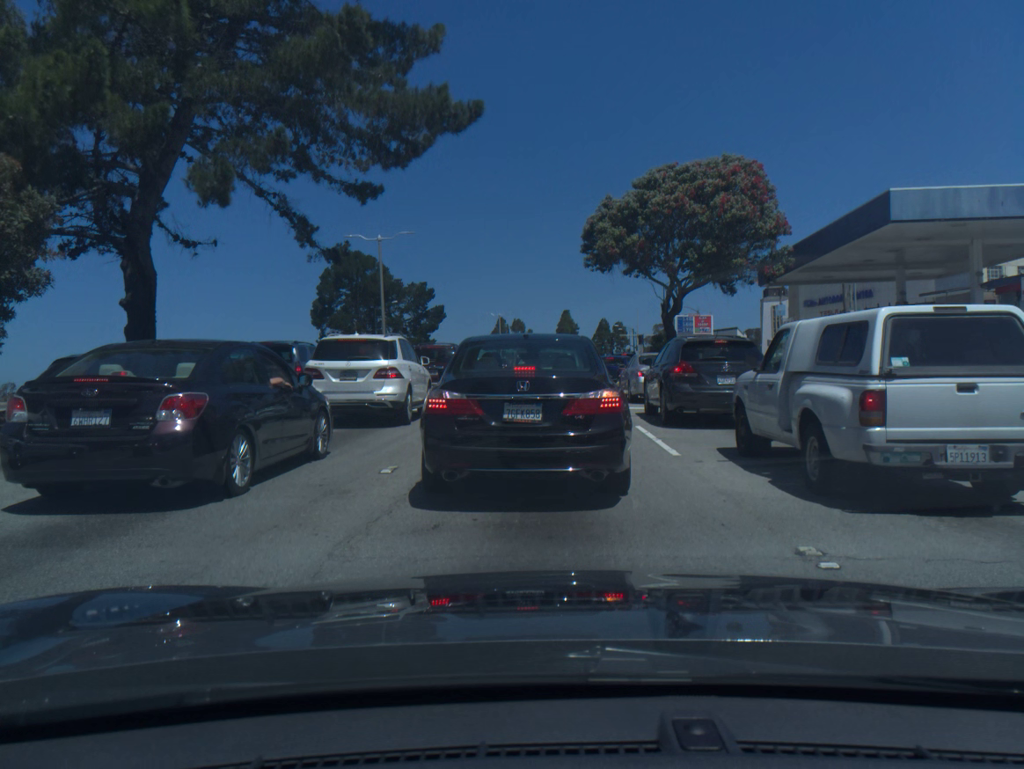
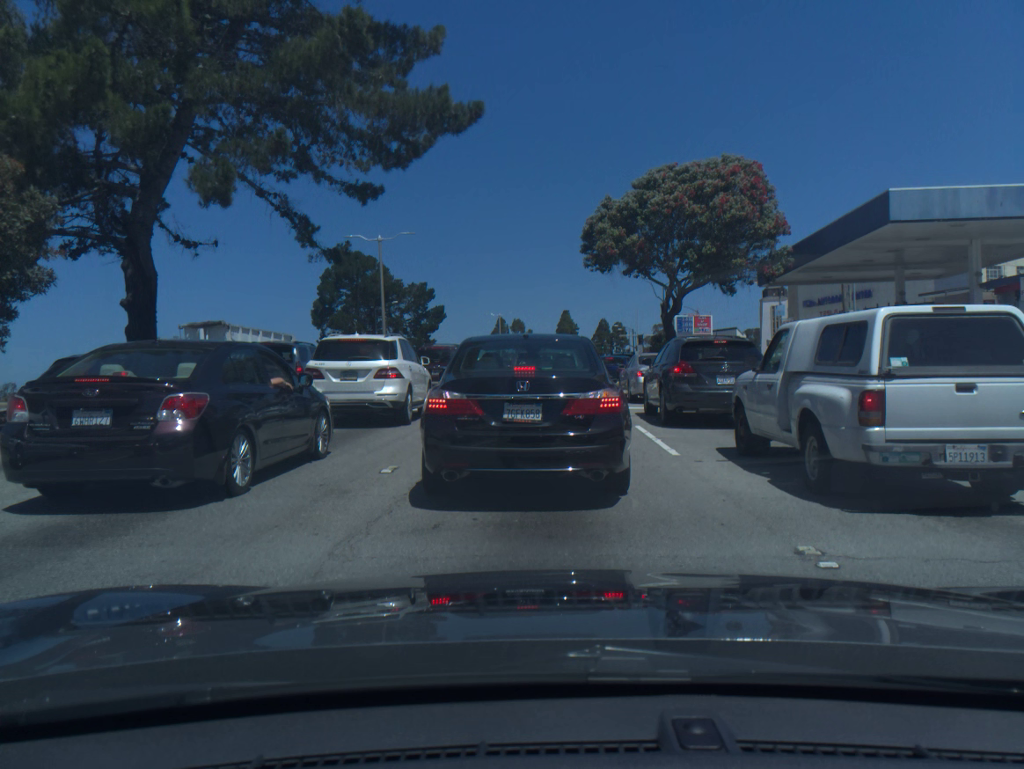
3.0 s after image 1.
(0.0, -0.1) m; 0°
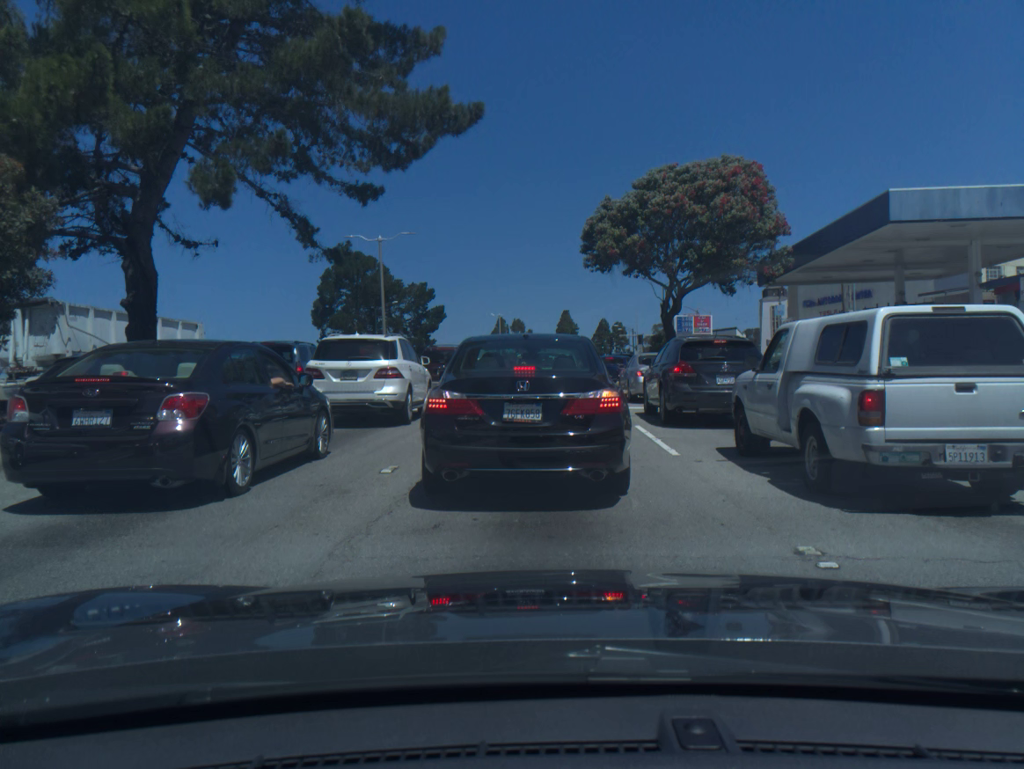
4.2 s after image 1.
(0.0, 0.0) m; 0°
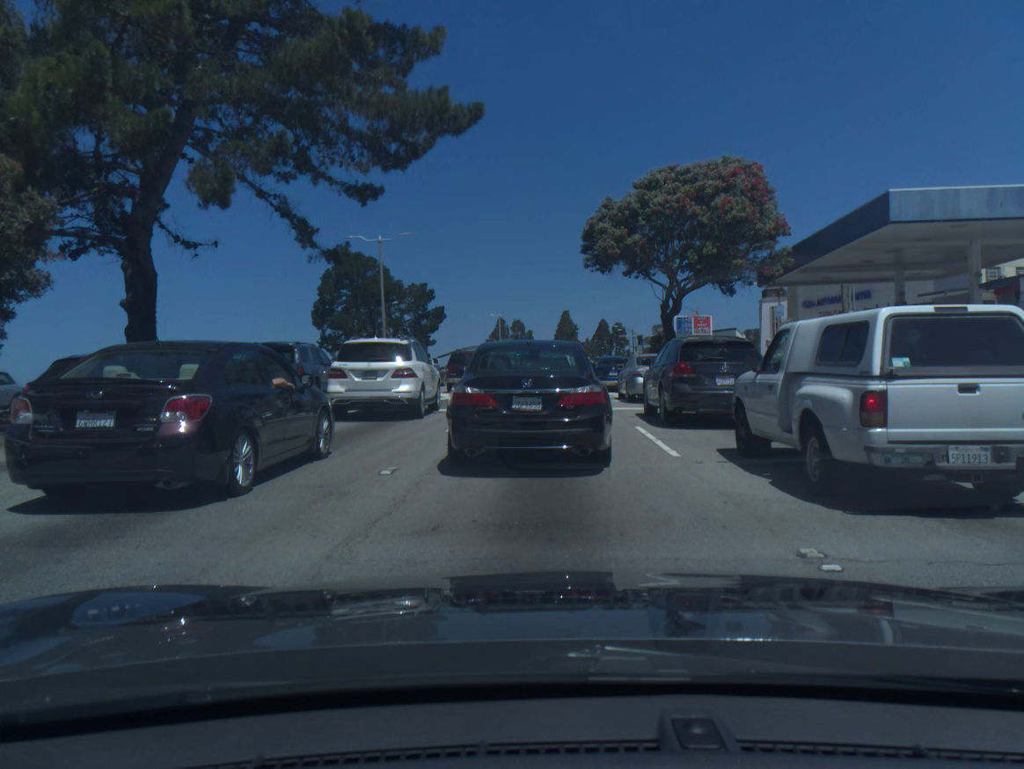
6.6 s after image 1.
(0.0, 0.0) m; 0°
